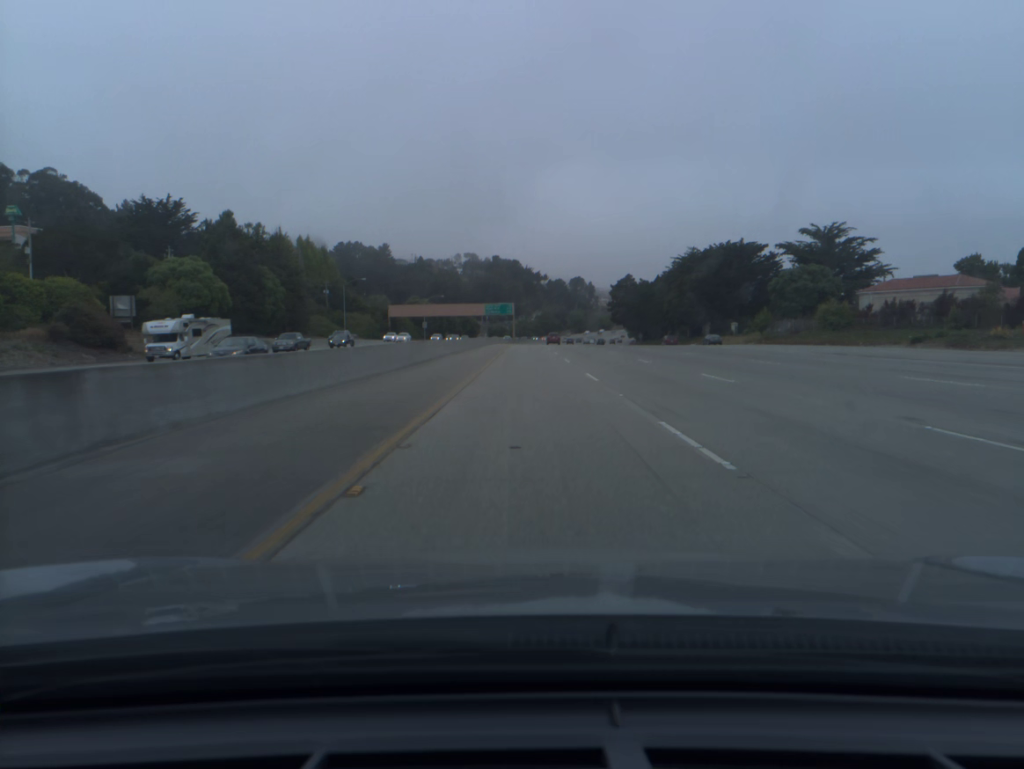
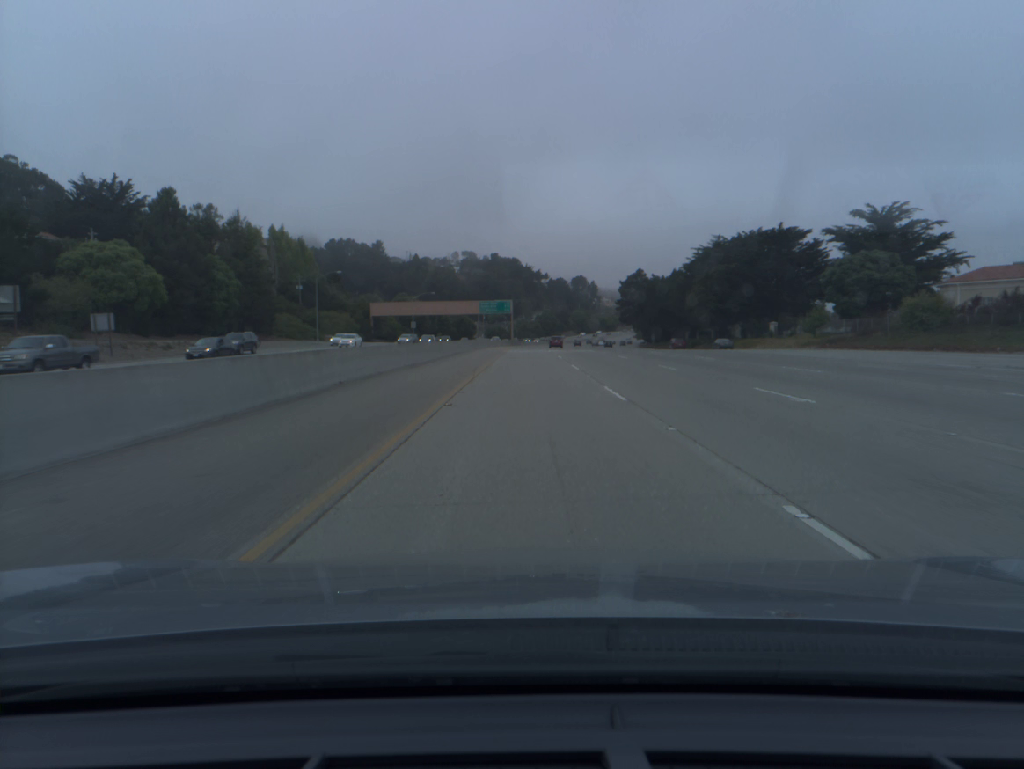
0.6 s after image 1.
(0.0, +20.2) m; 0°
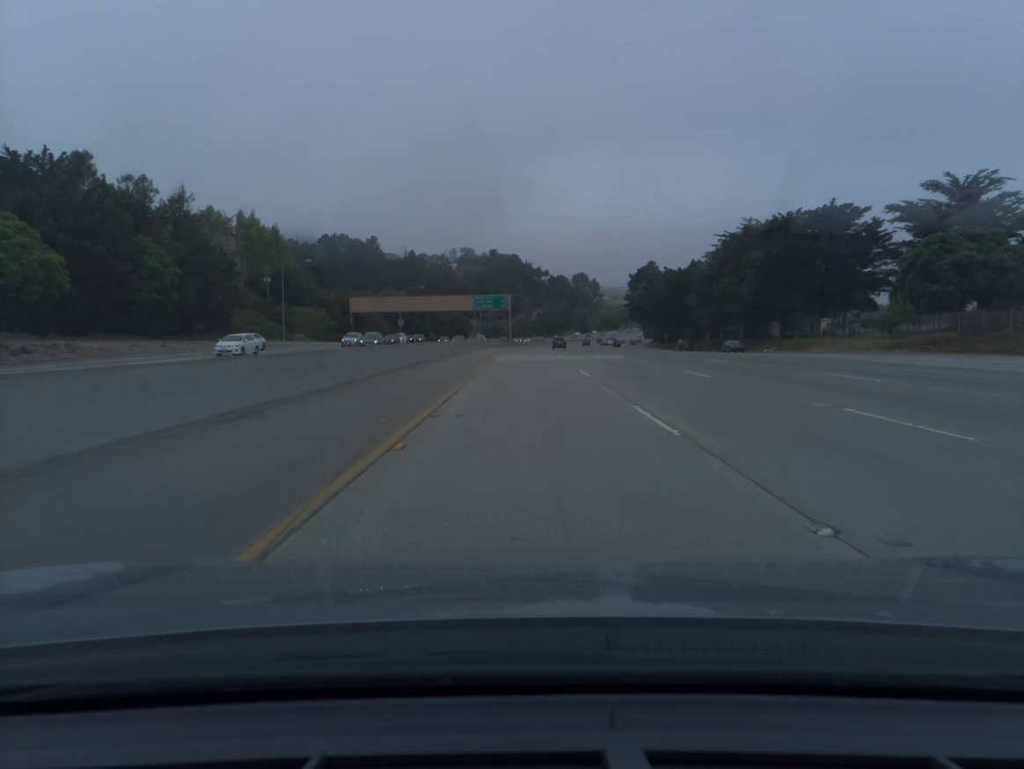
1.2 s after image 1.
(0.0, +20.2) m; 0°
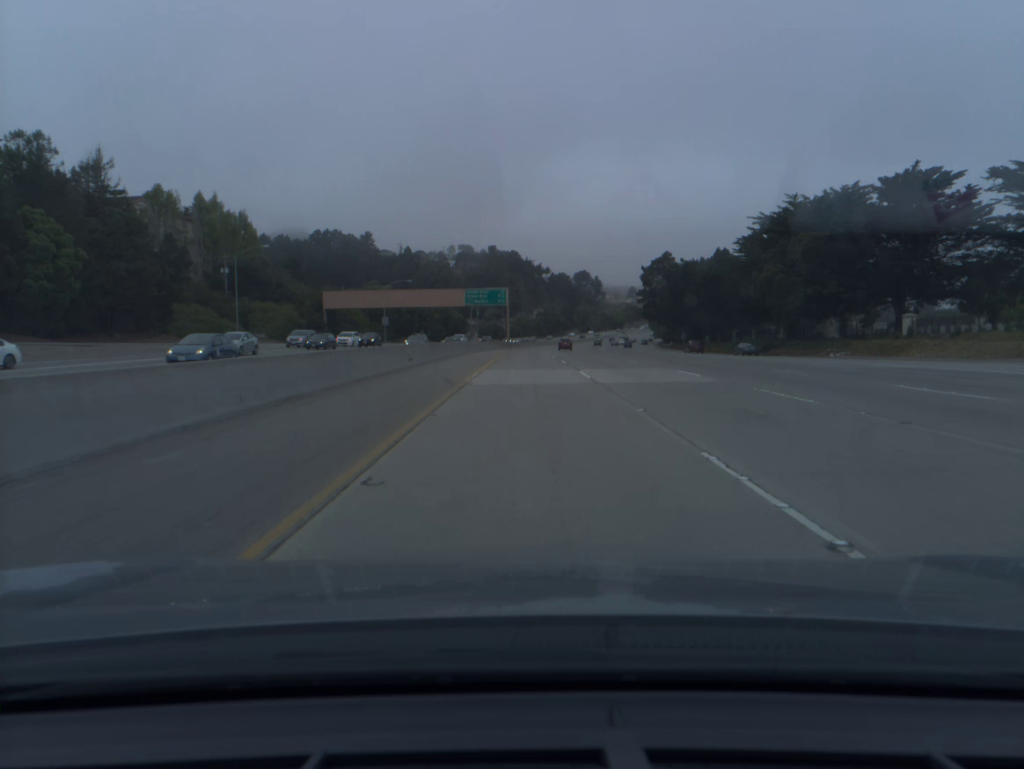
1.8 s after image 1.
(0.0, +20.2) m; 0°
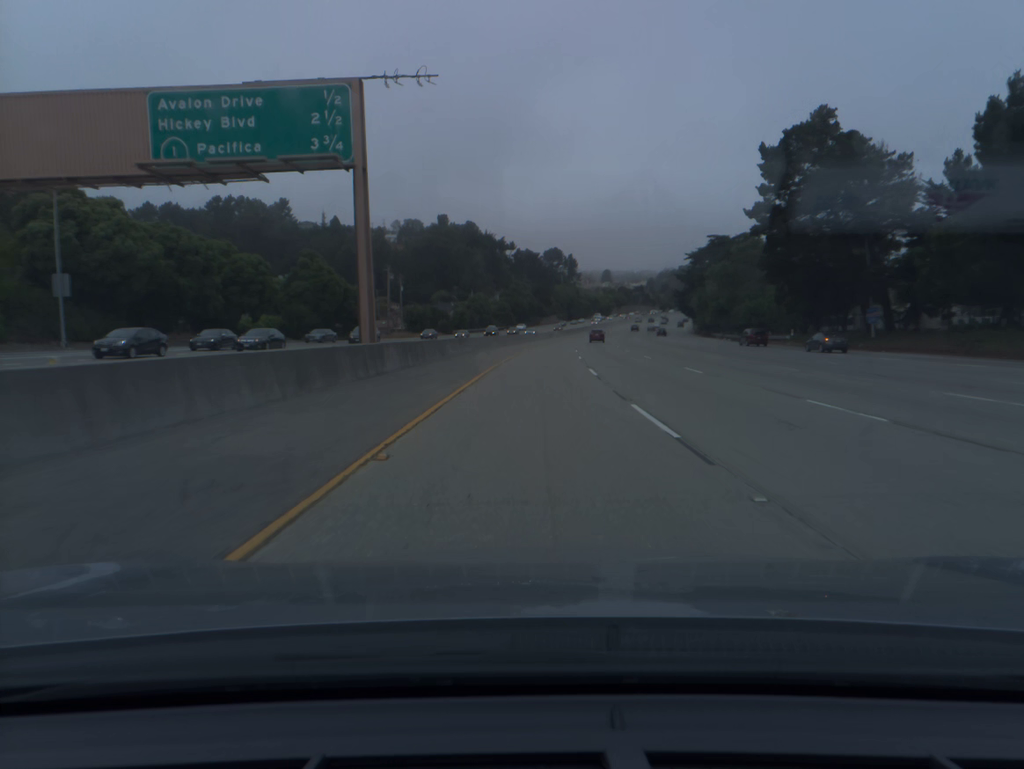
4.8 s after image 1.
(+1.2, +101.0) m; +2°
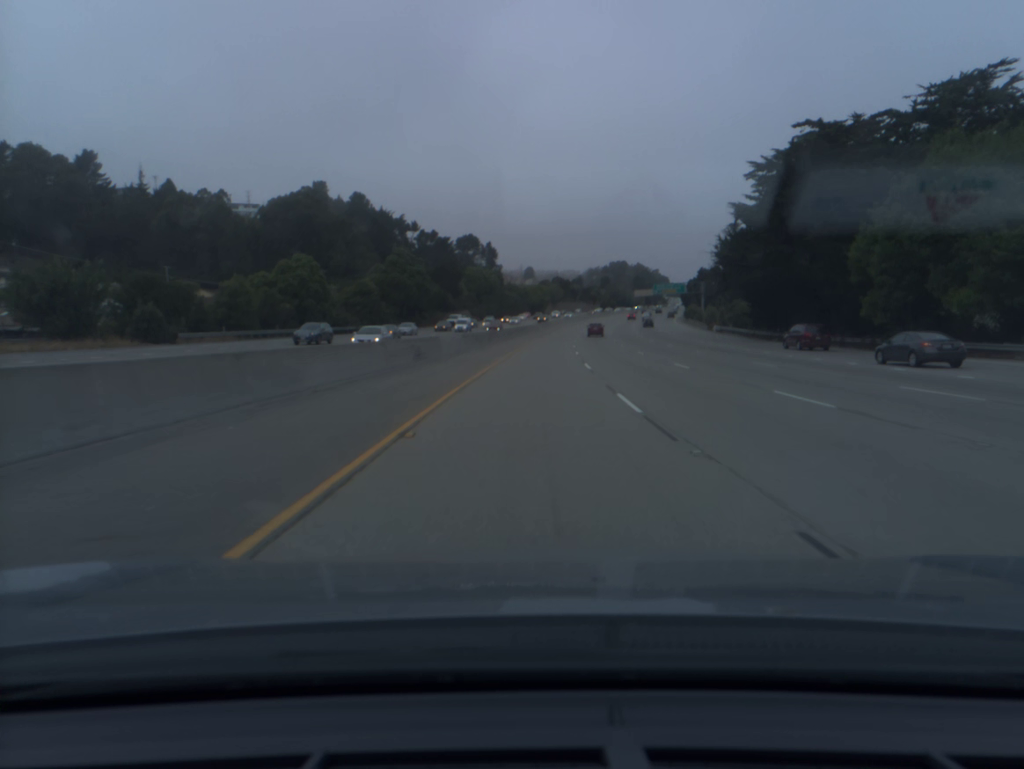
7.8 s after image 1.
(+5.3, +100.3) m; +6°
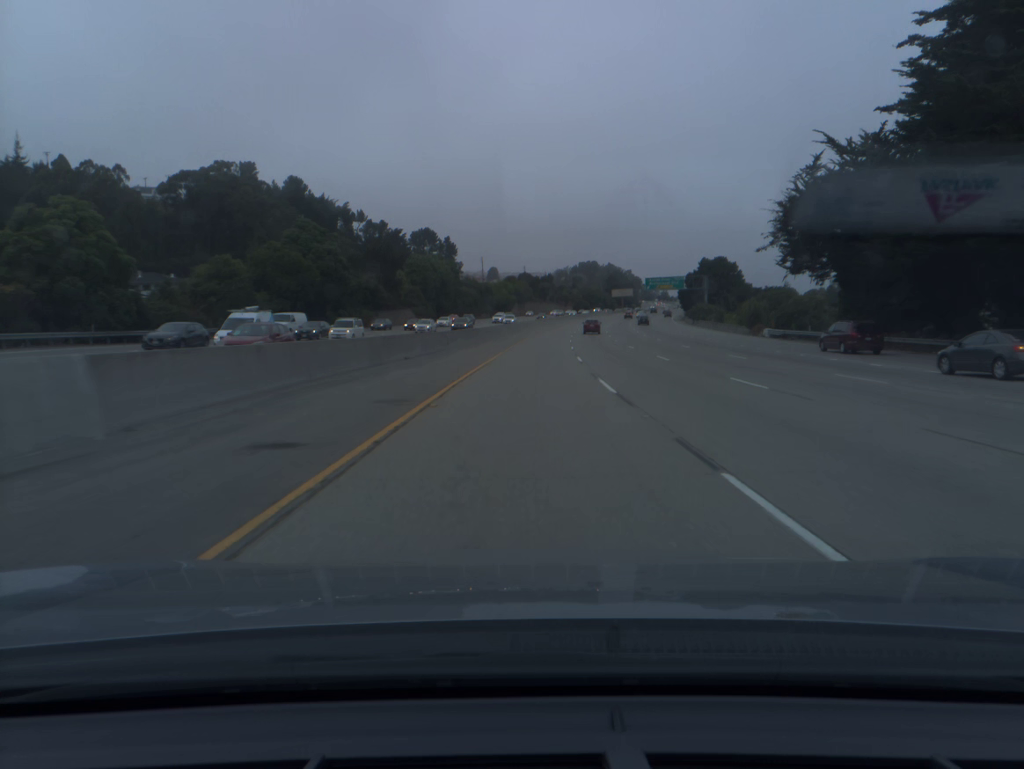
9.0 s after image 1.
(+0.9, +39.9) m; +3°
